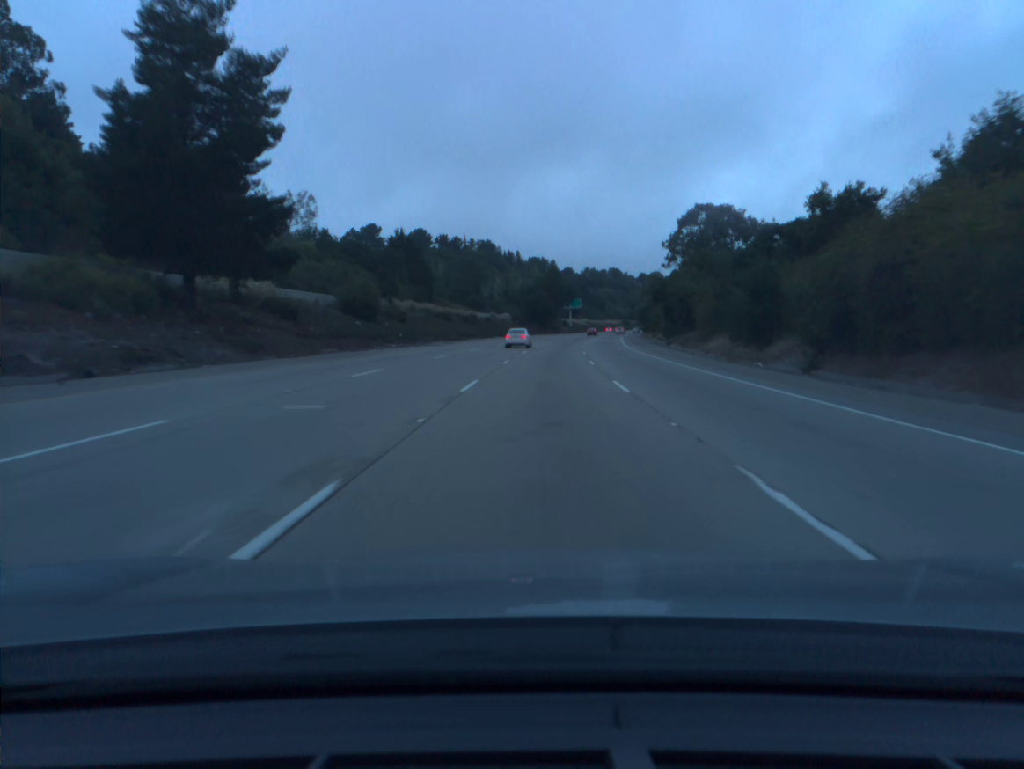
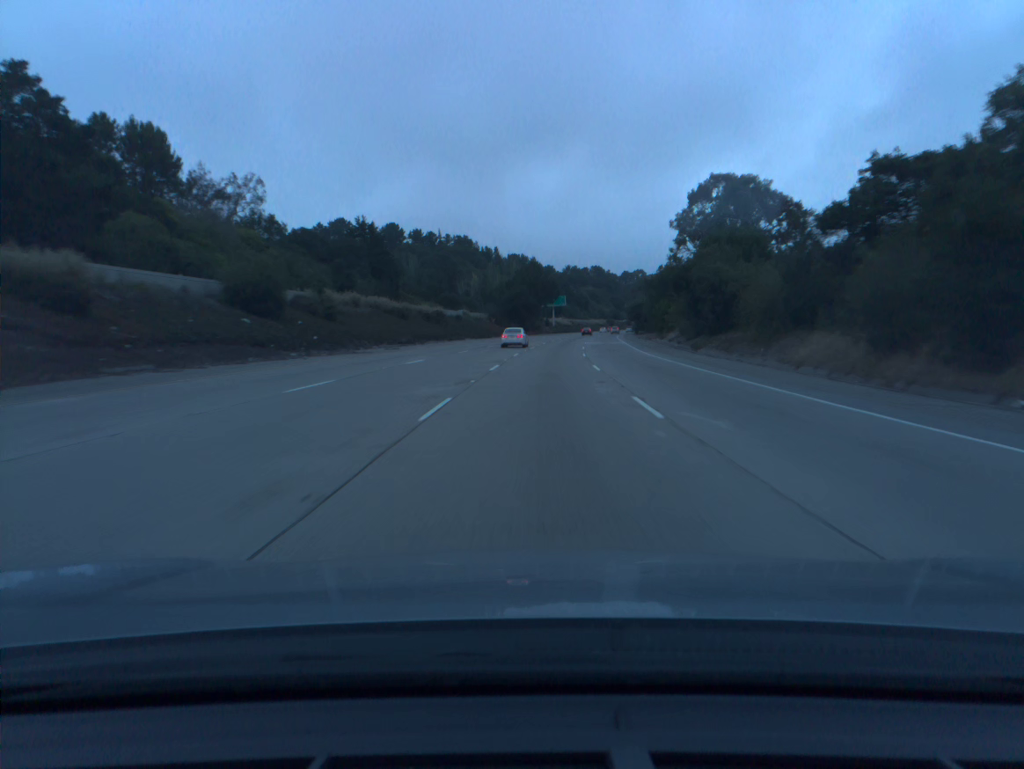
(+0.3, +20.1) m; +1°
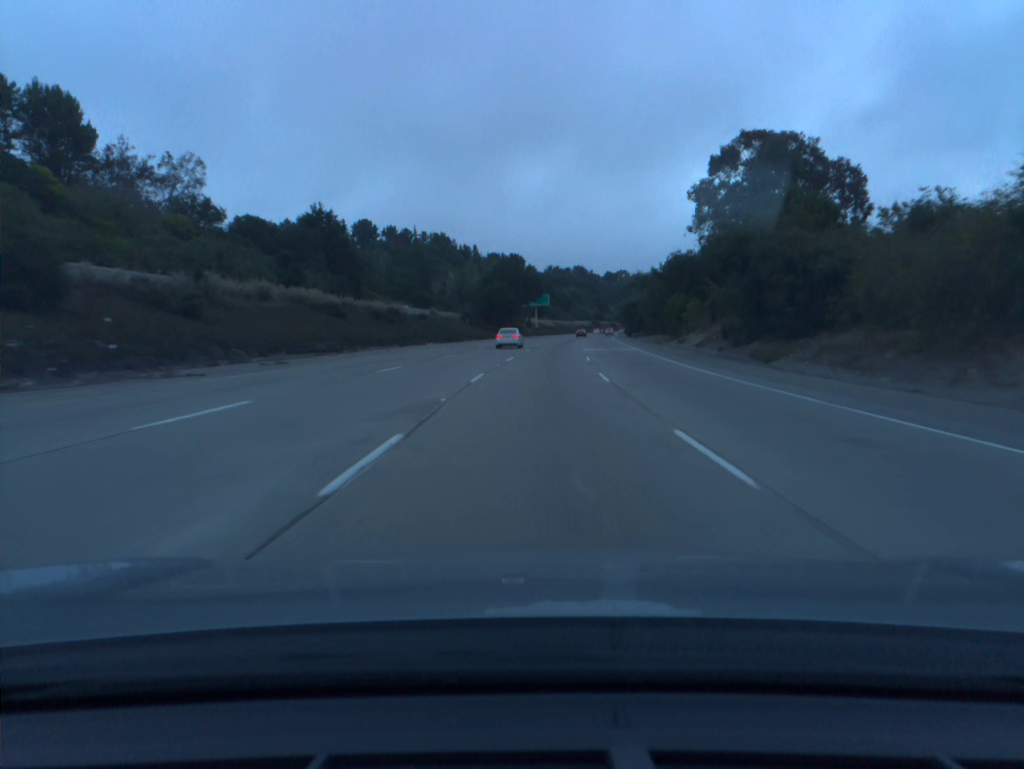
(+0.2, +20.1) m; +1°
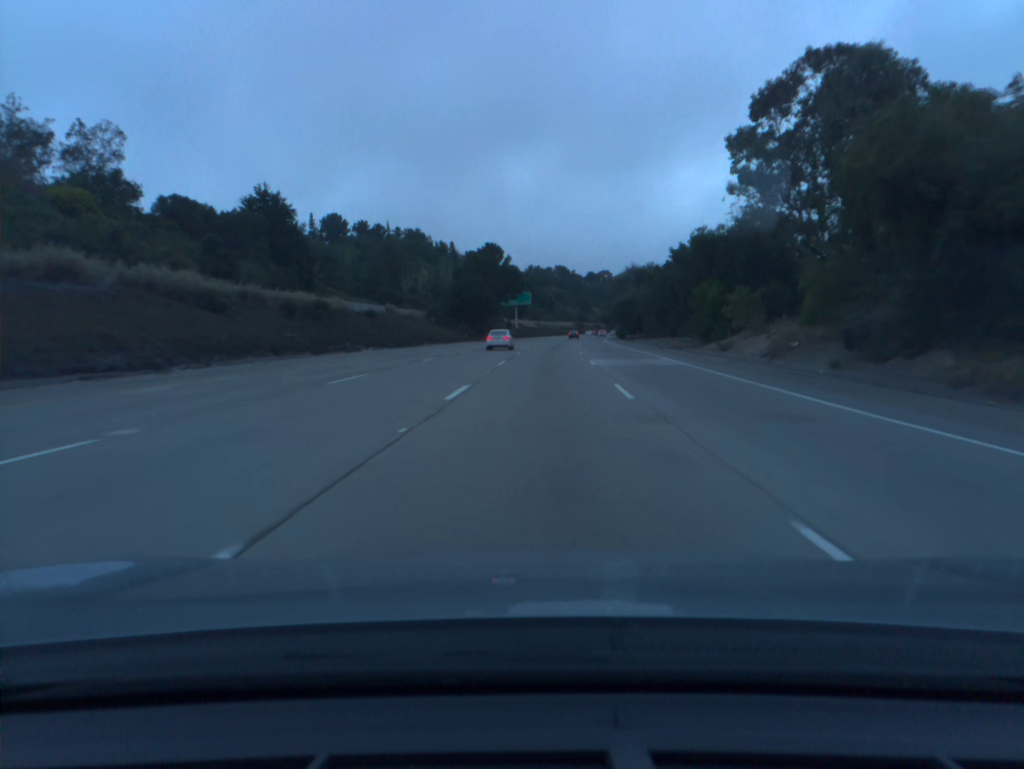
(+0.2, +20.0) m; +1°
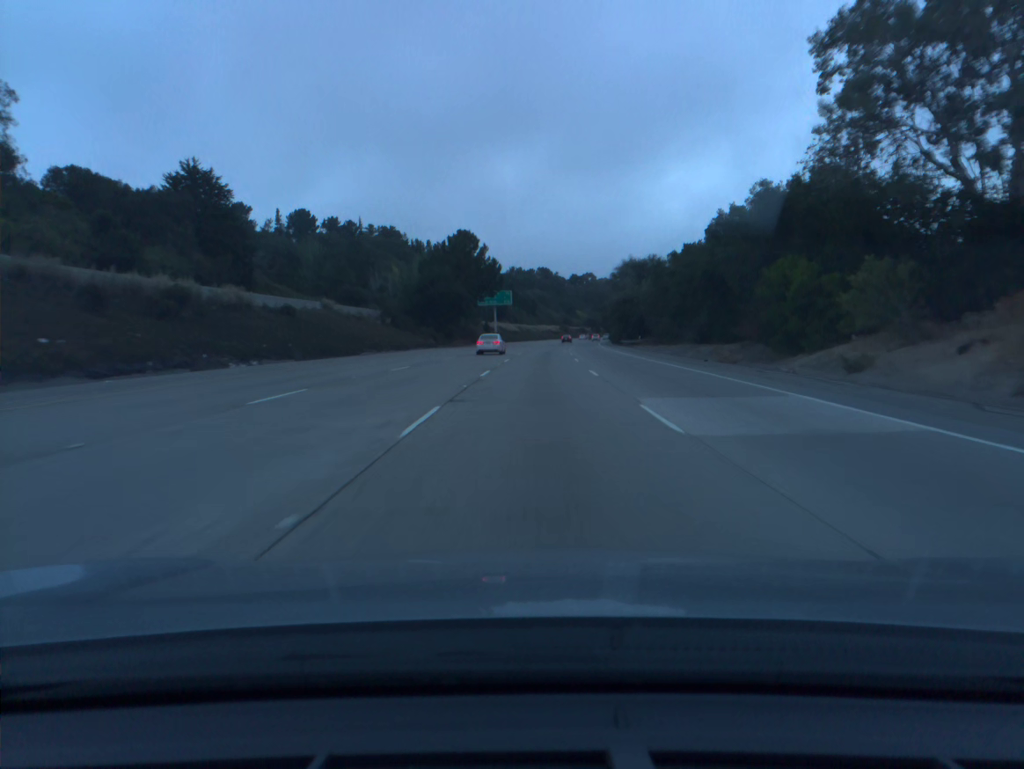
(+0.2, +19.9) m; +1°
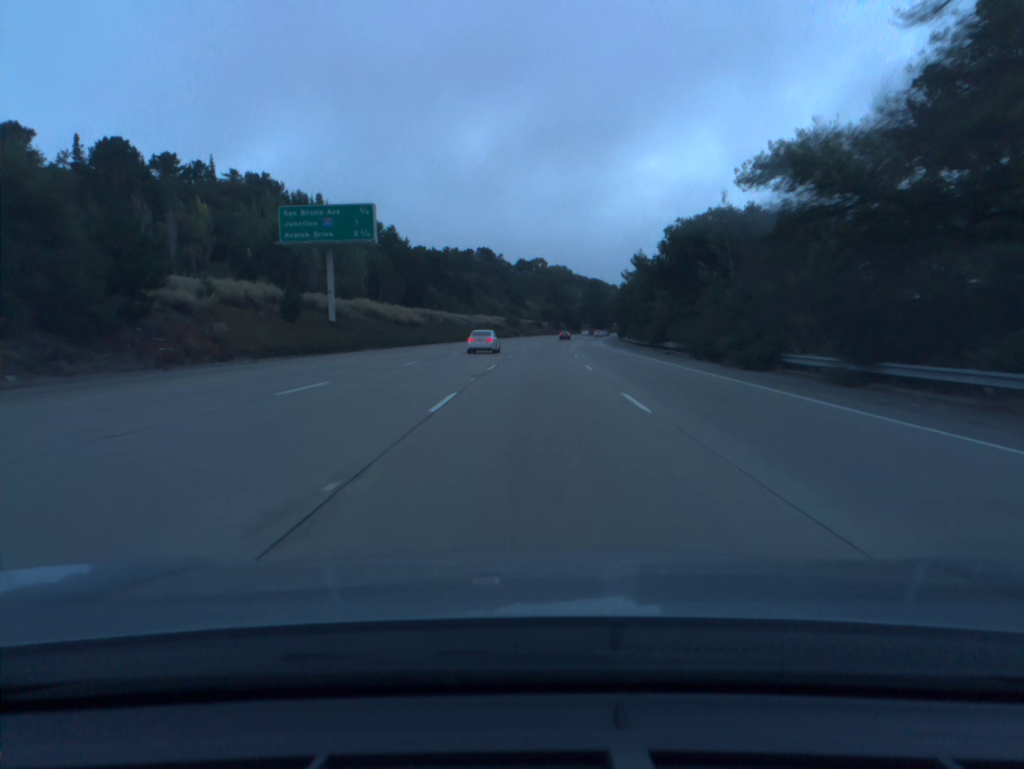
(+3.4, +99.8) m; +4°
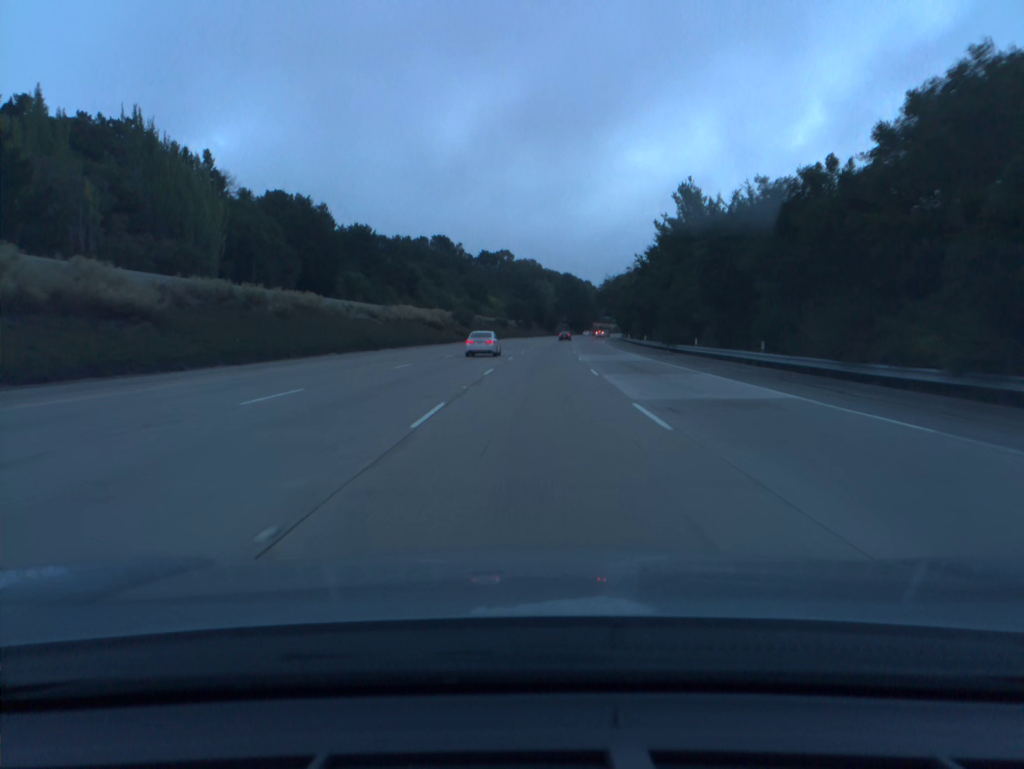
(+1.2, +60.4) m; +2°
